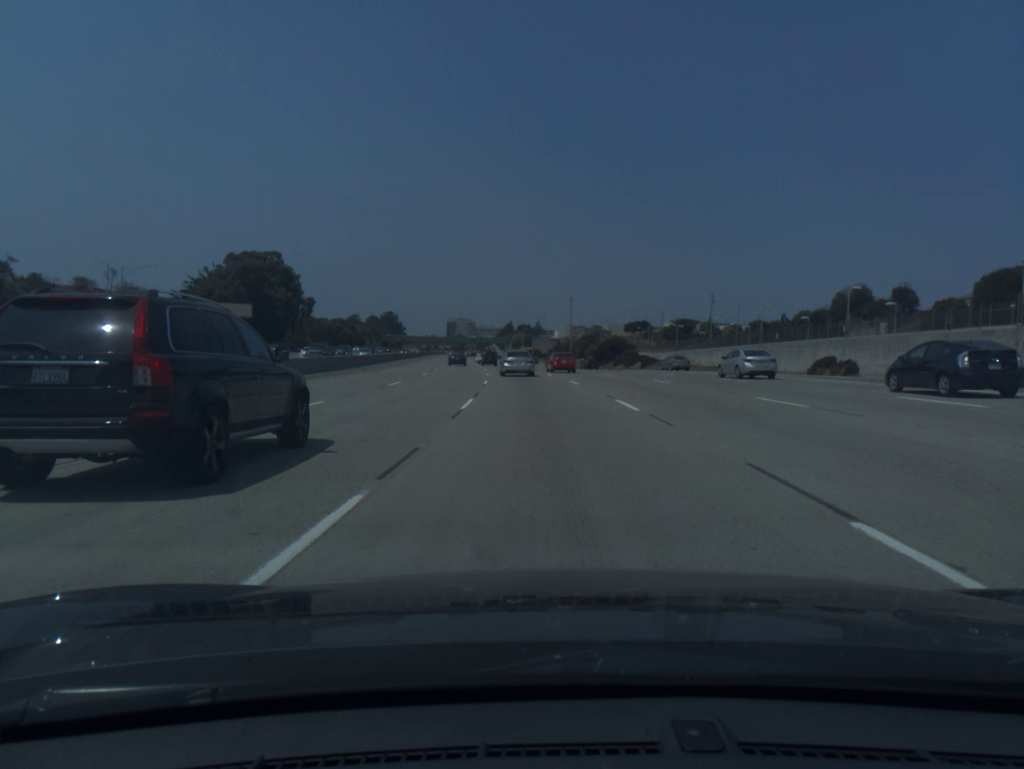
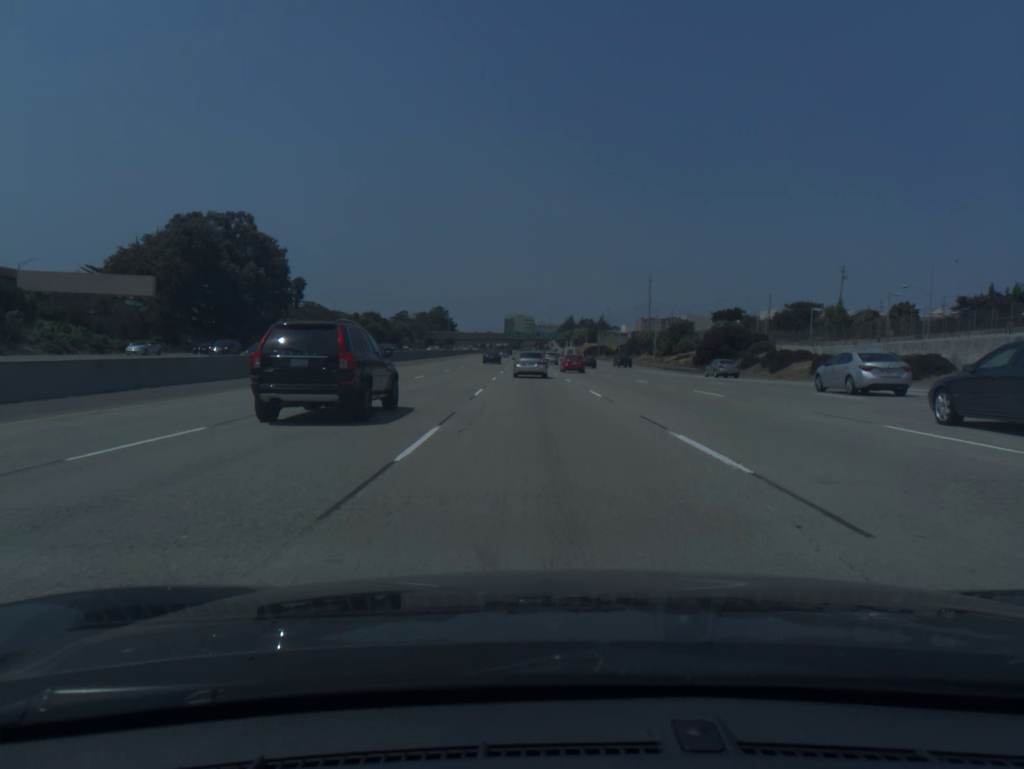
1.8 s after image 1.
(-2.0, +50.8) m; -4°
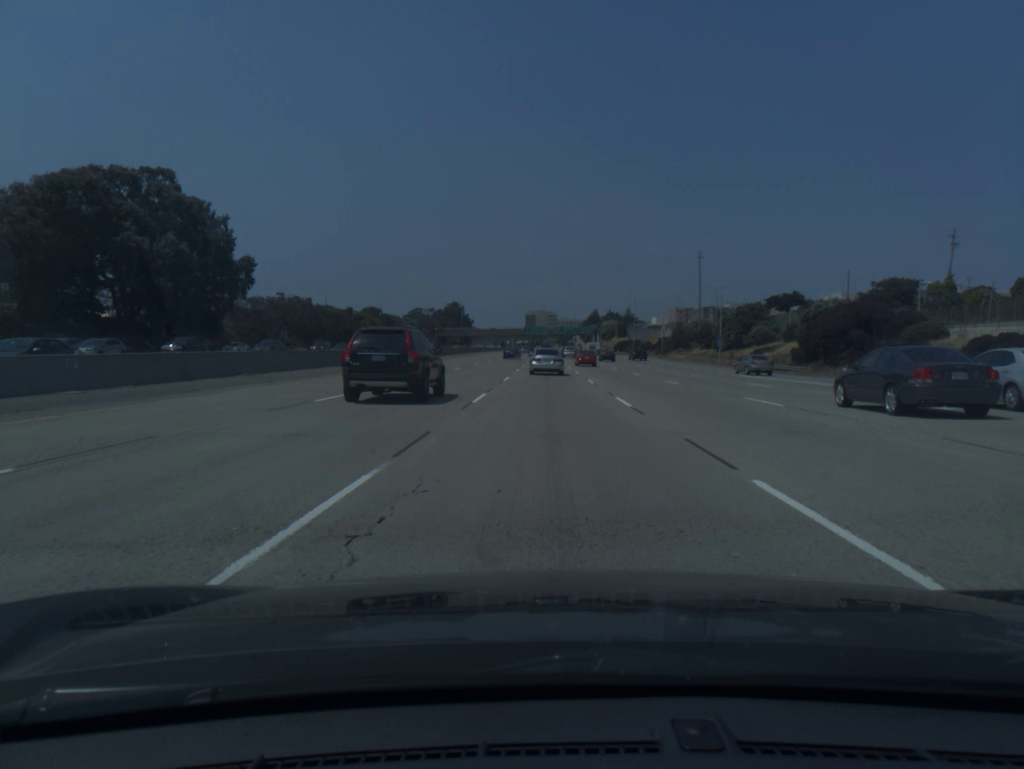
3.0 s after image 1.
(-0.6, +33.3) m; -2°
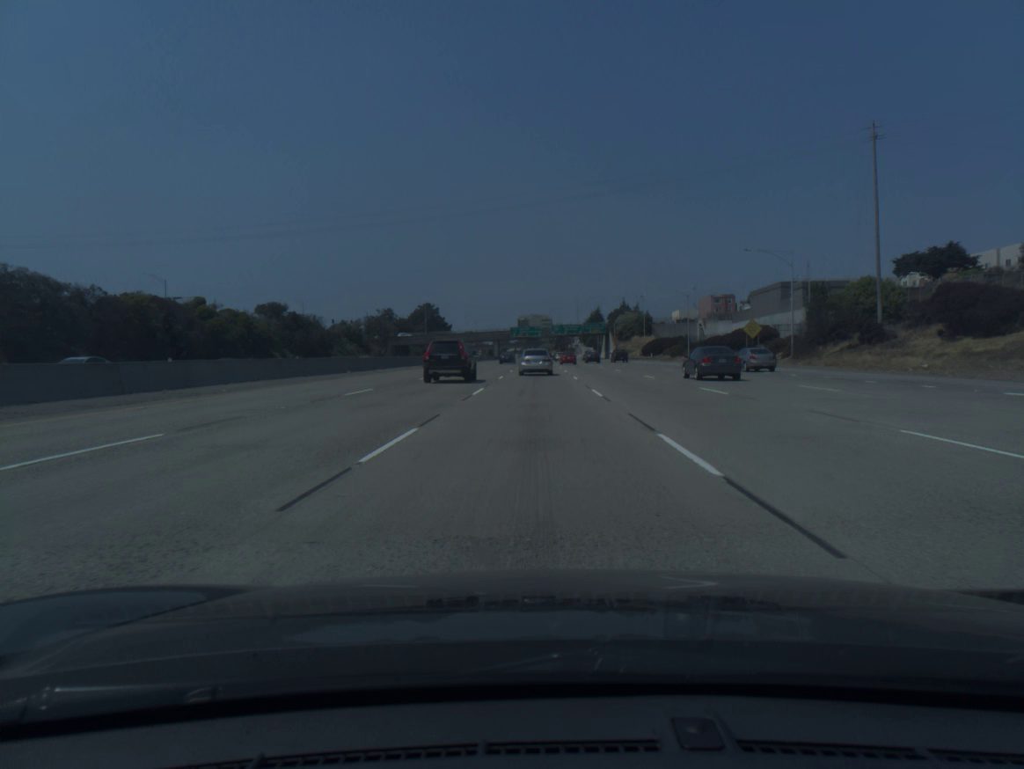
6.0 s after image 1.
(+0.3, +81.4) m; 0°
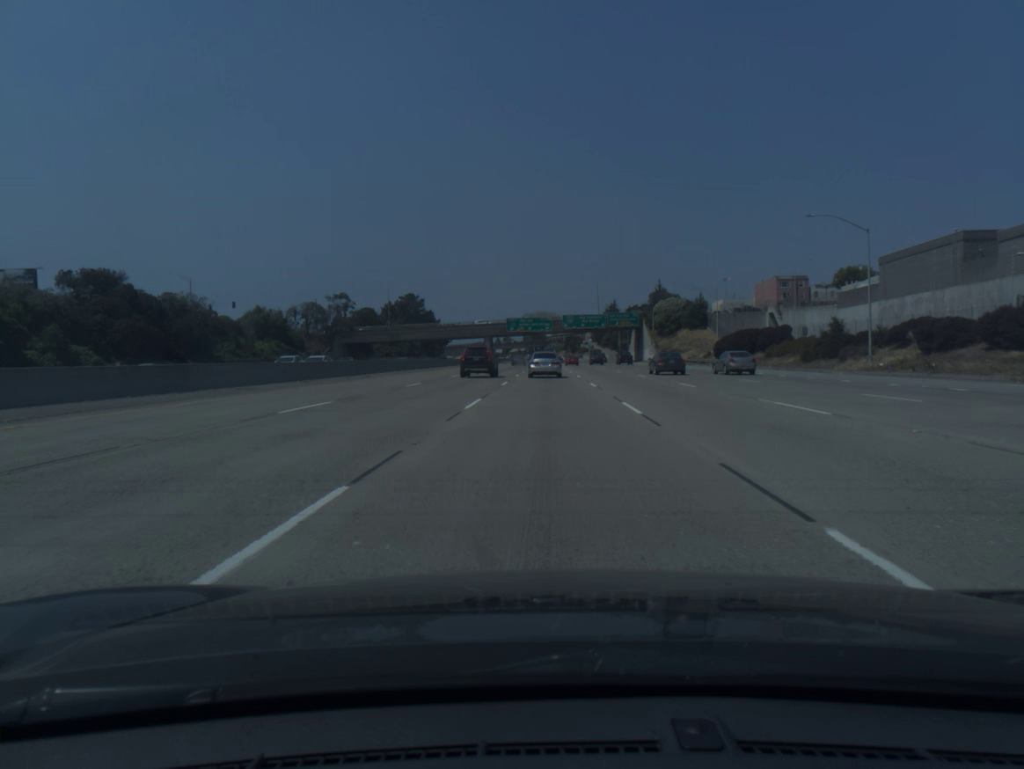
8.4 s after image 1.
(-0.5, +63.1) m; 0°
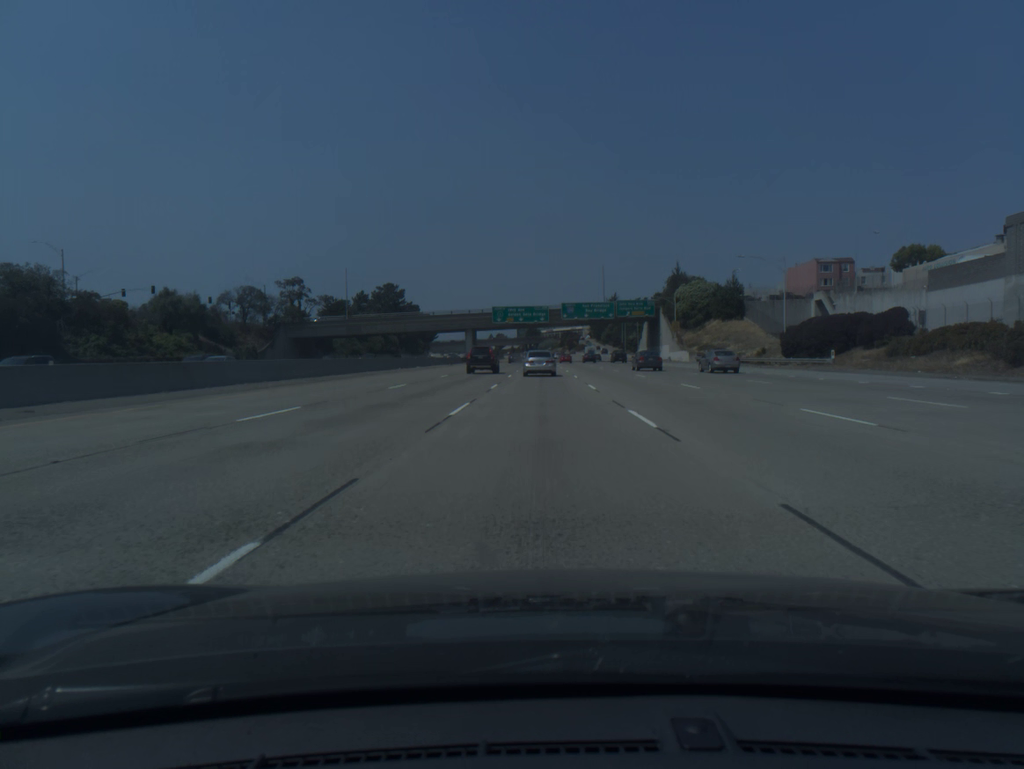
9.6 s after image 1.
(+0.1, +31.0) m; 0°
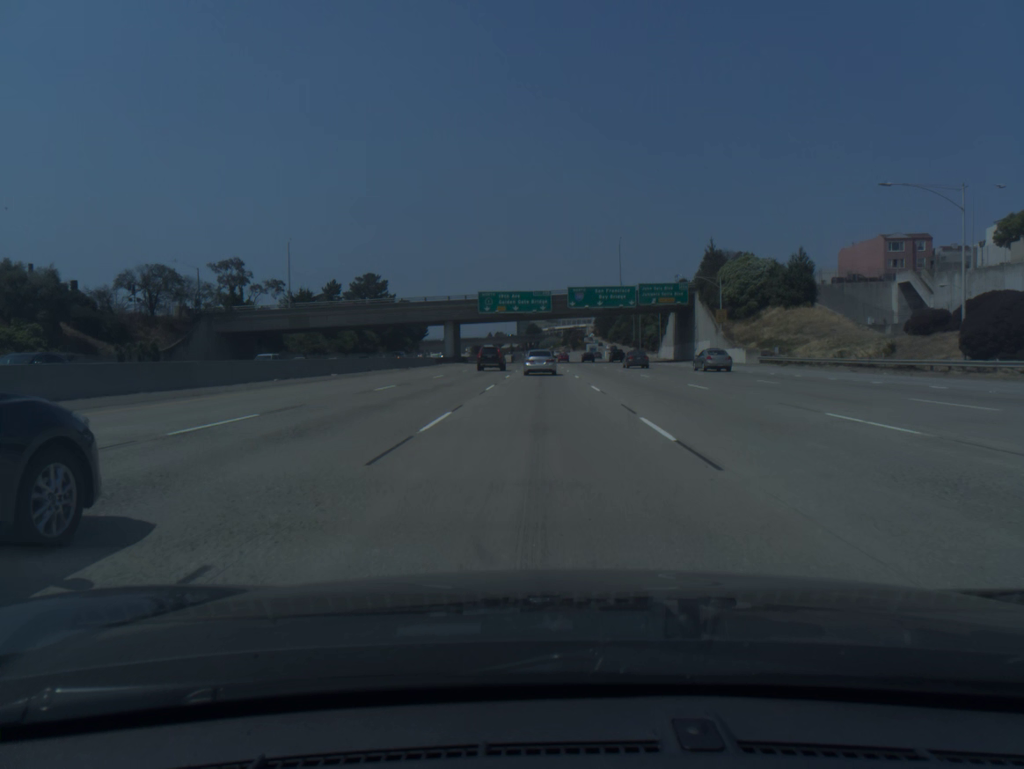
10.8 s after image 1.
(0.0, +30.7) m; 0°
